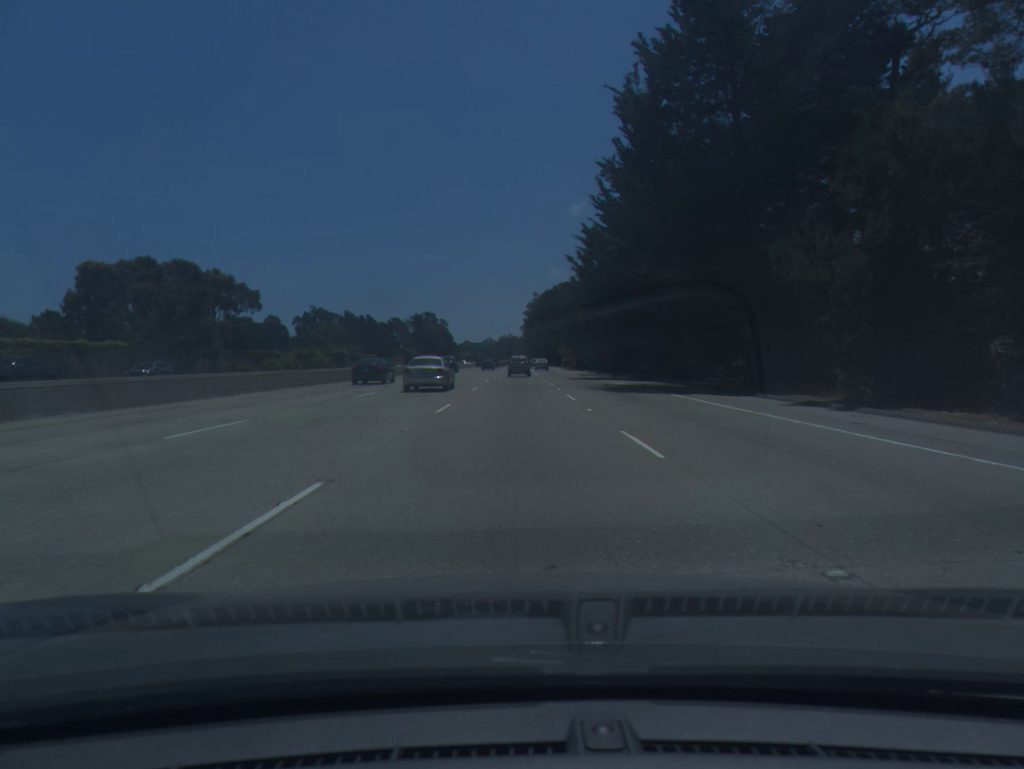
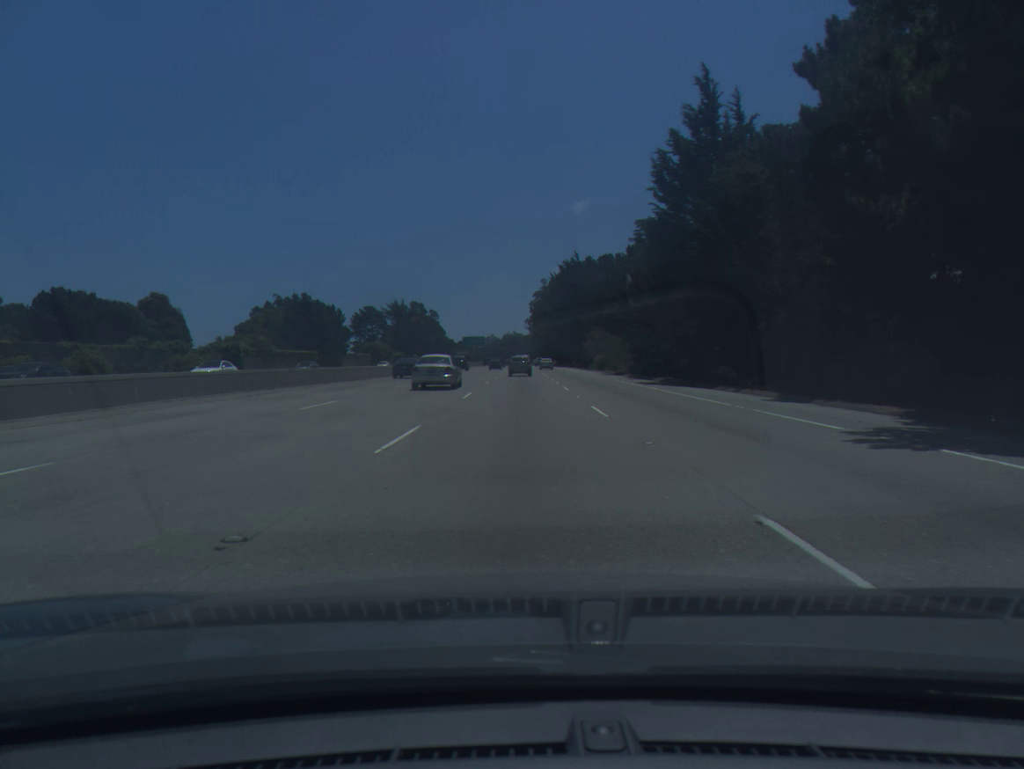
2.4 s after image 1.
(-0.1, +66.4) m; 0°
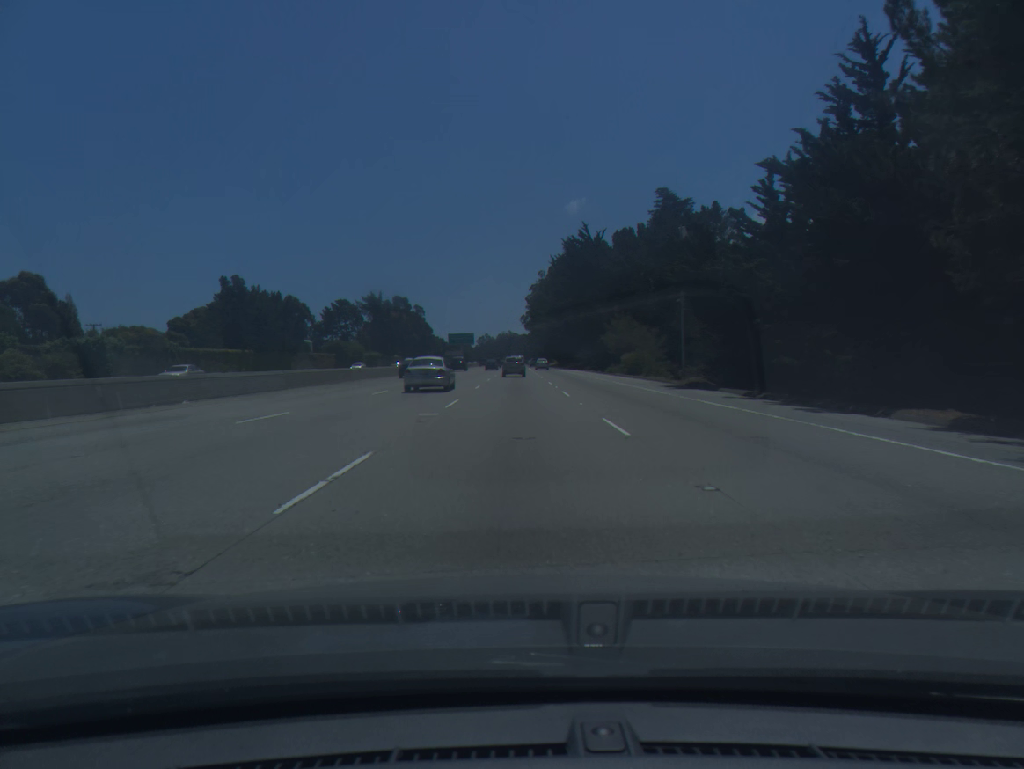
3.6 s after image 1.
(+0.1, +33.2) m; 0°
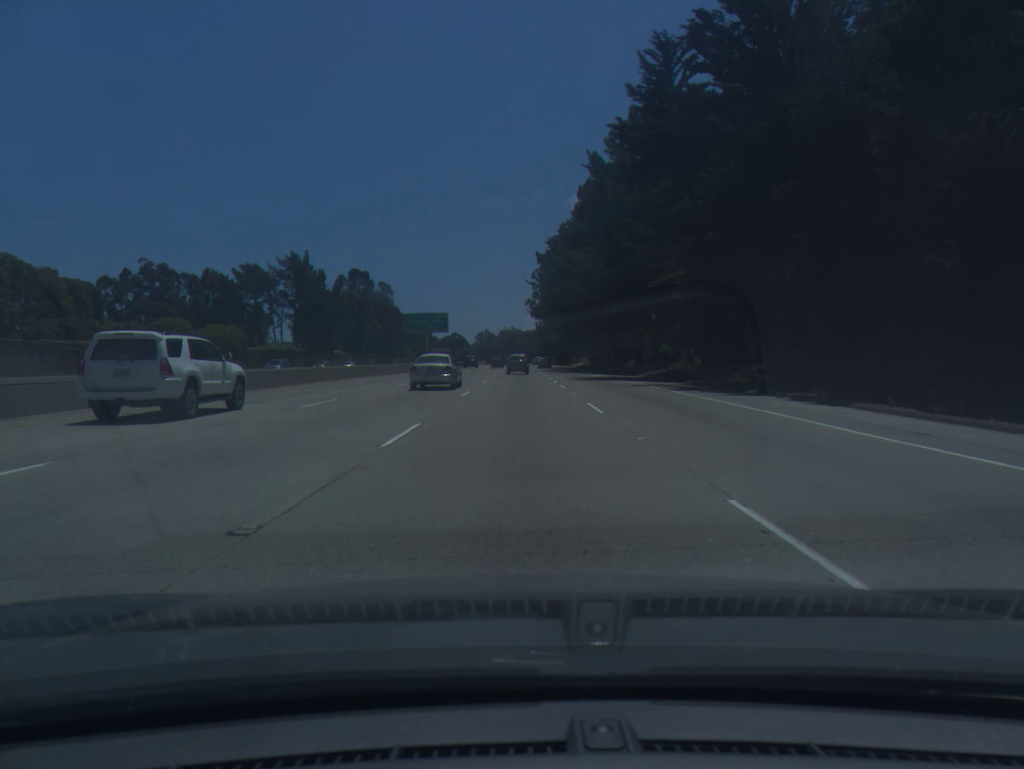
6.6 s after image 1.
(-0.4, +82.9) m; 0°
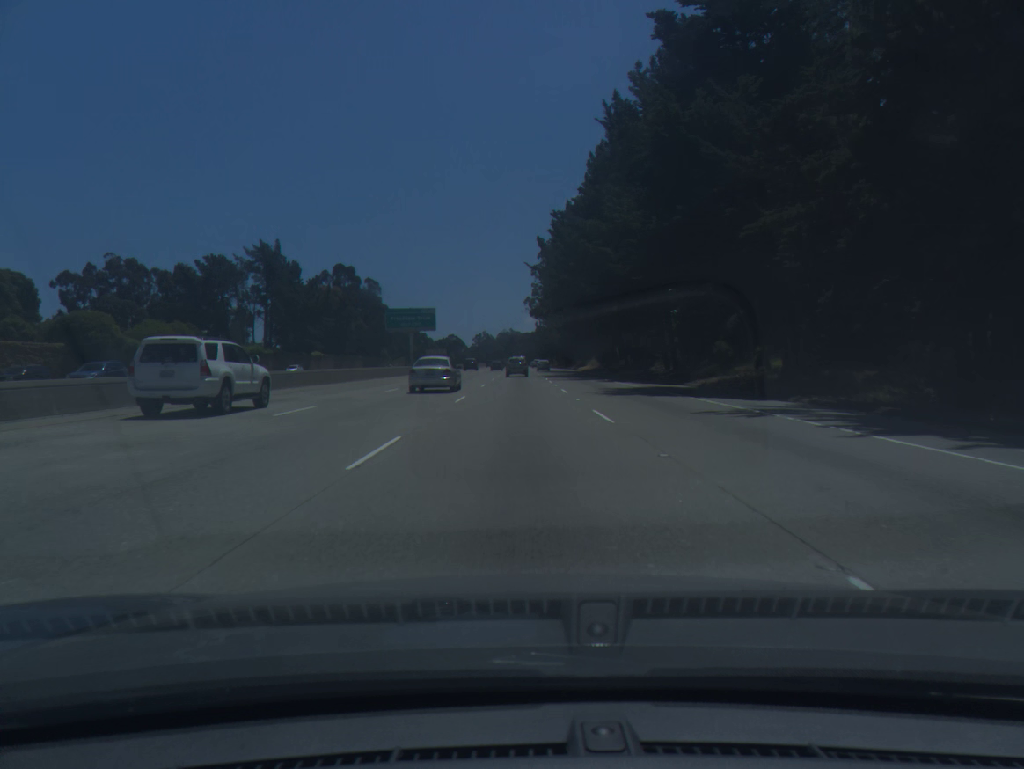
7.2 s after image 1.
(0.0, +16.7) m; 0°
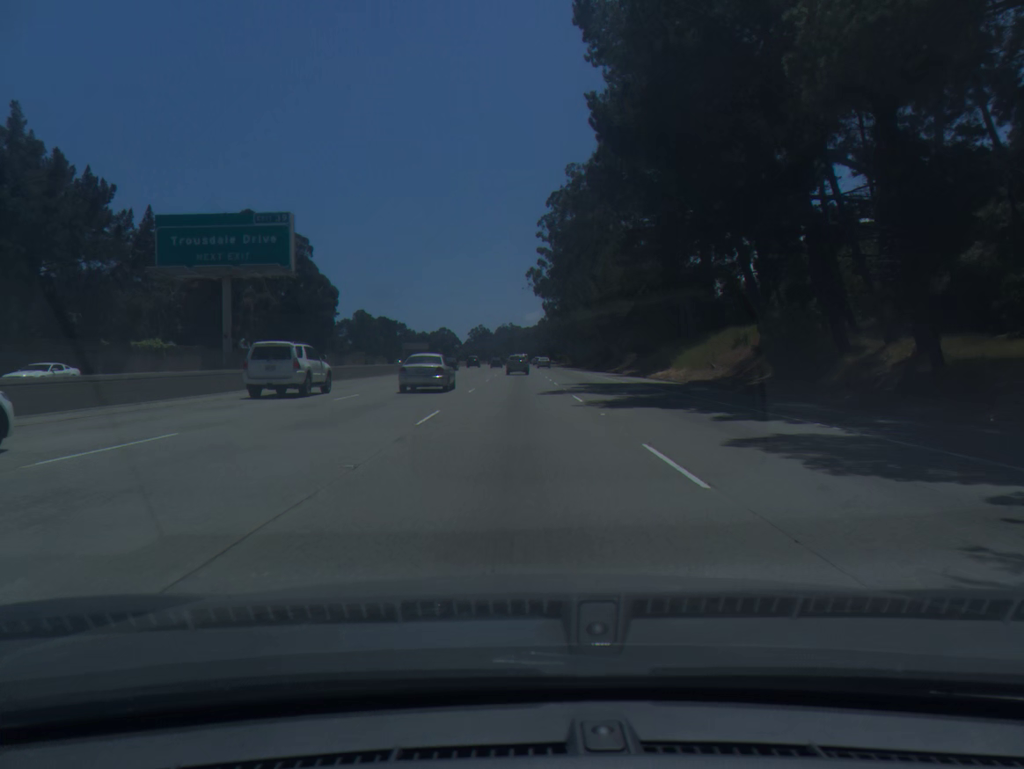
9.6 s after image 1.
(0.0, +67.2) m; 0°
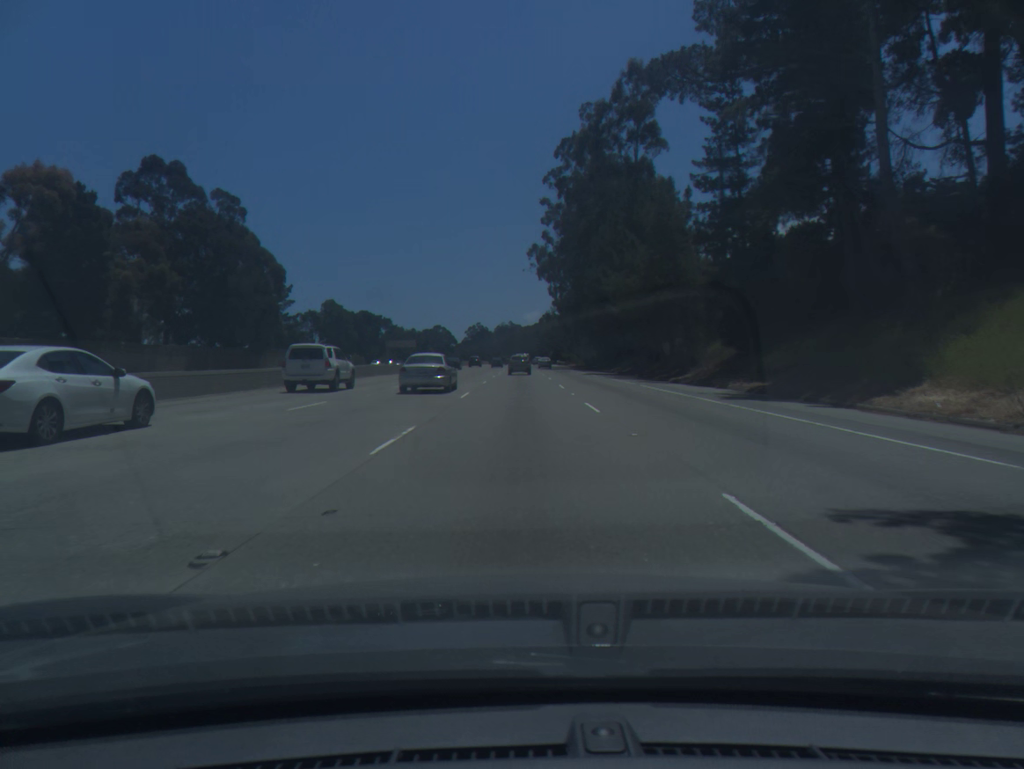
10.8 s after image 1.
(0.0, +33.6) m; 0°
